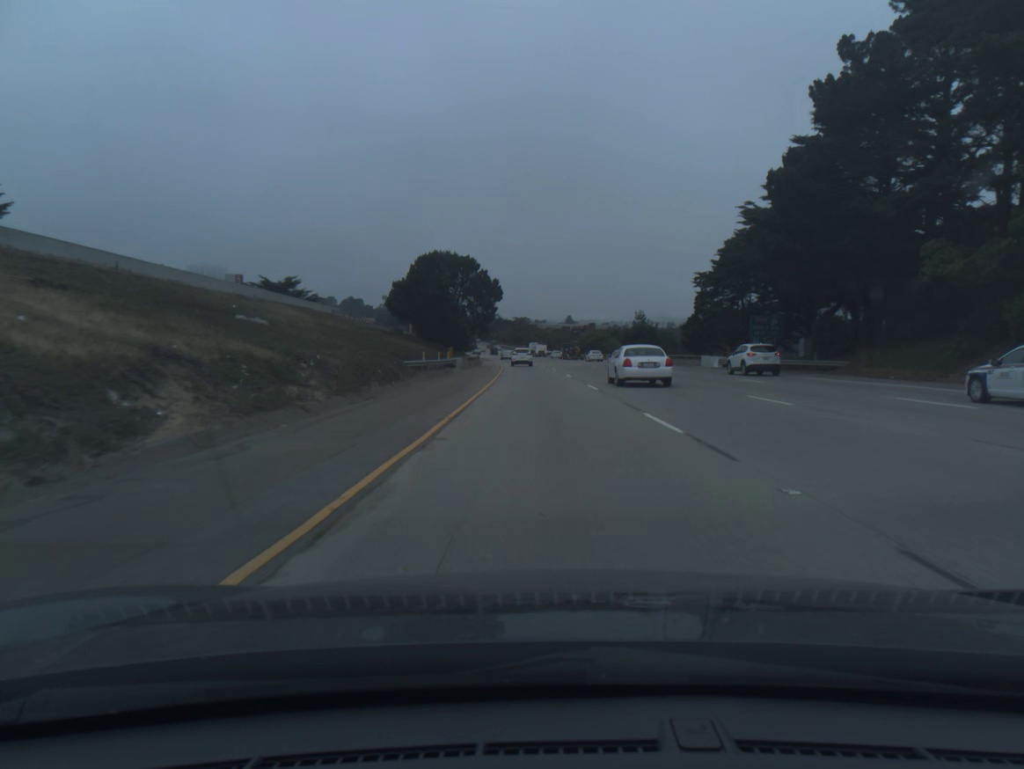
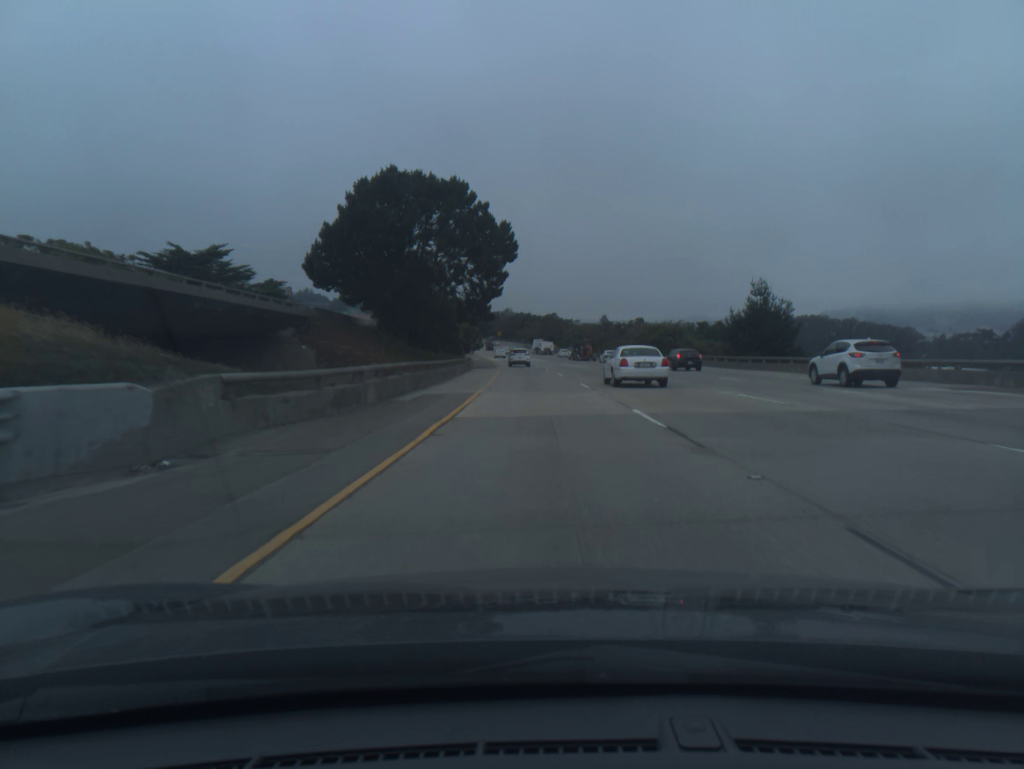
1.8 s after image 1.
(-1.2, +55.8) m; -2°
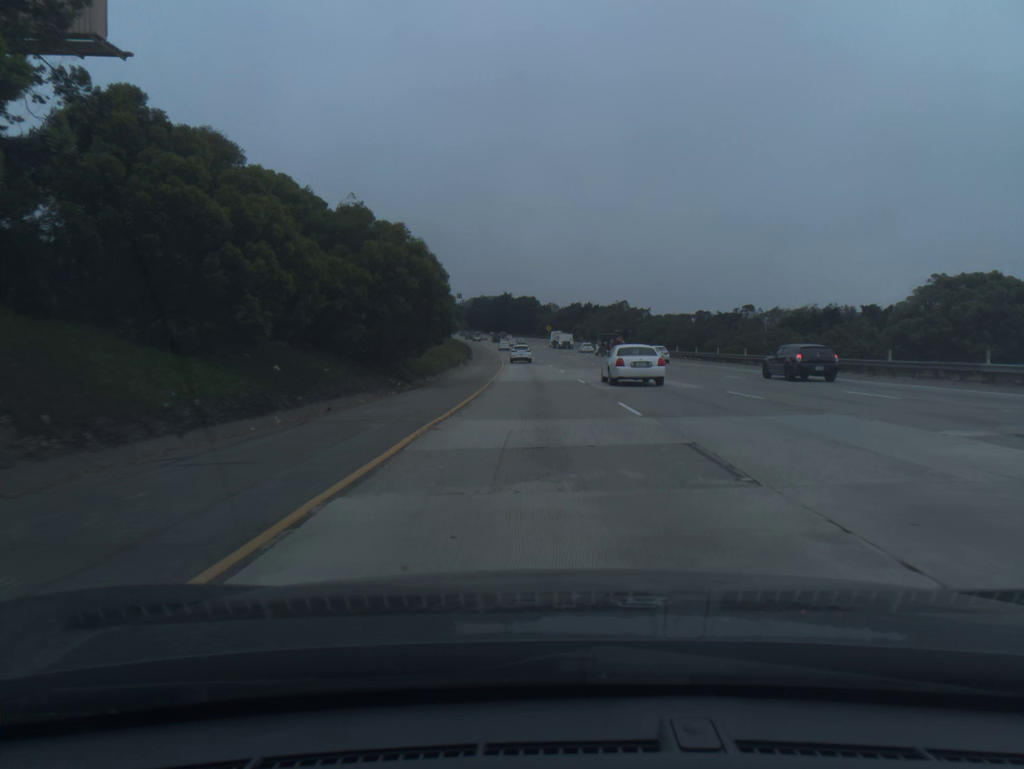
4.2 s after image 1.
(-2.3, +74.5) m; -4°
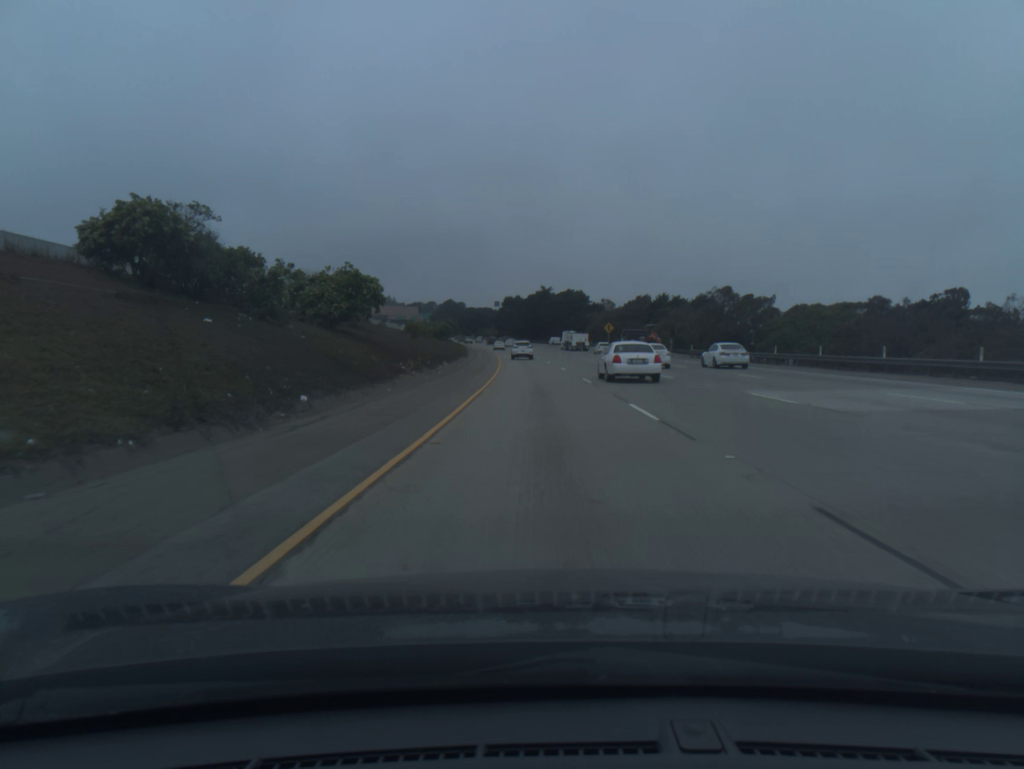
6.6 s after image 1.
(-2.2, +74.9) m; -3°
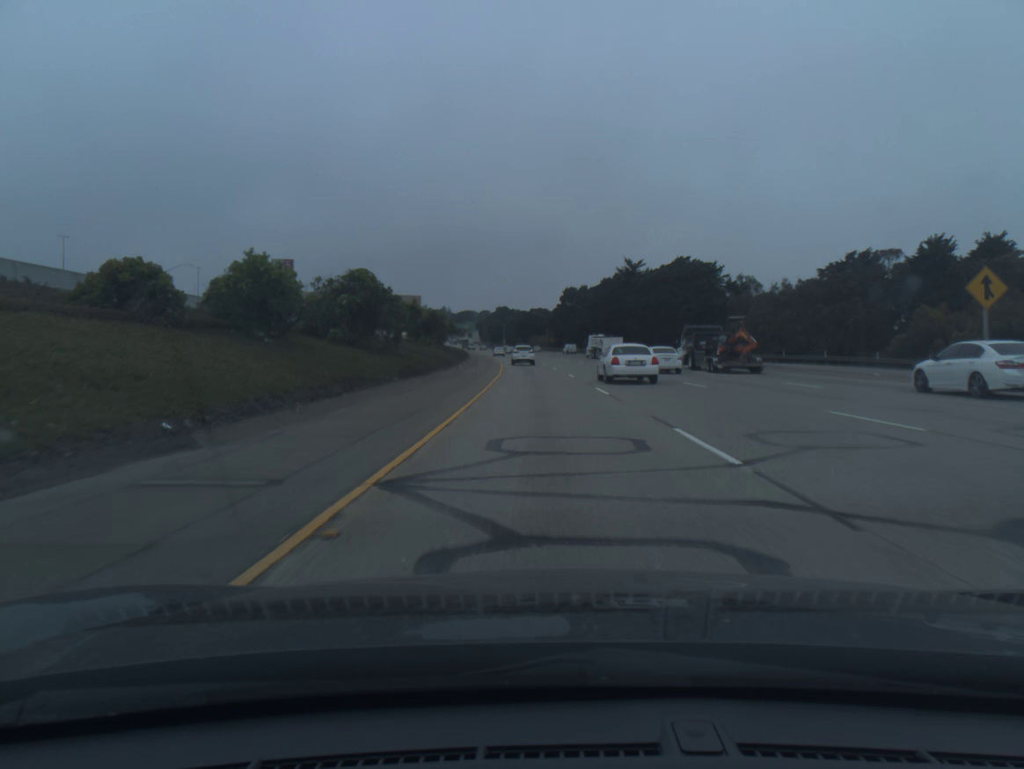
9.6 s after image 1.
(-3.7, +92.7) m; -5°
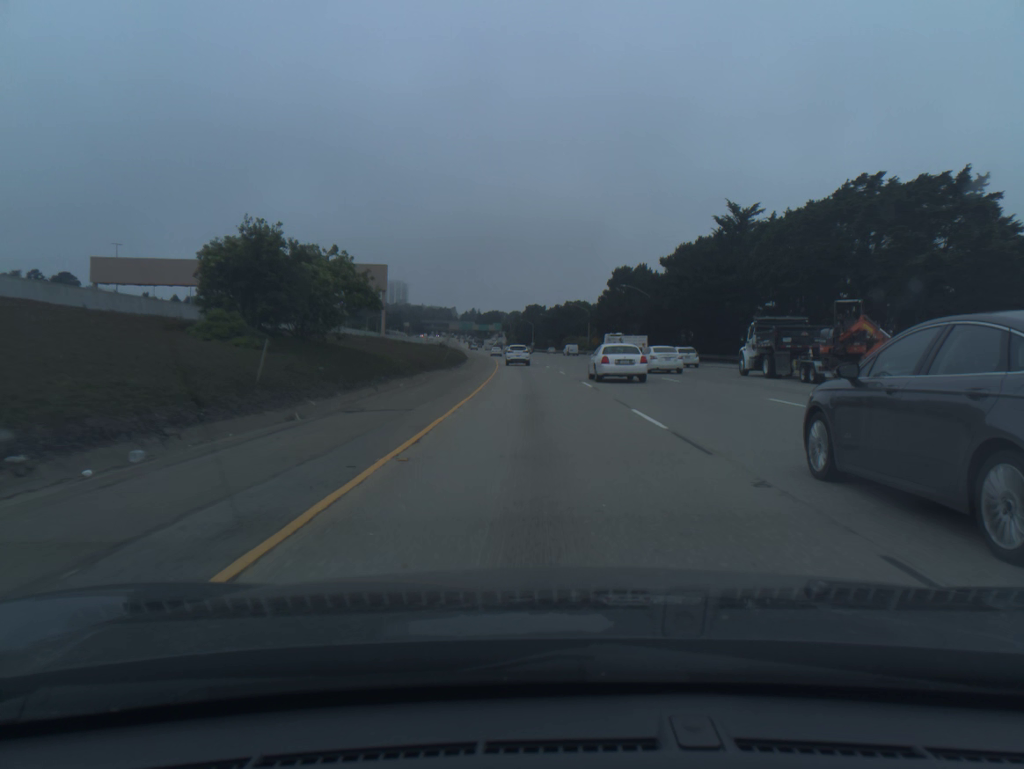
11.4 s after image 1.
(-1.0, +54.8) m; -2°
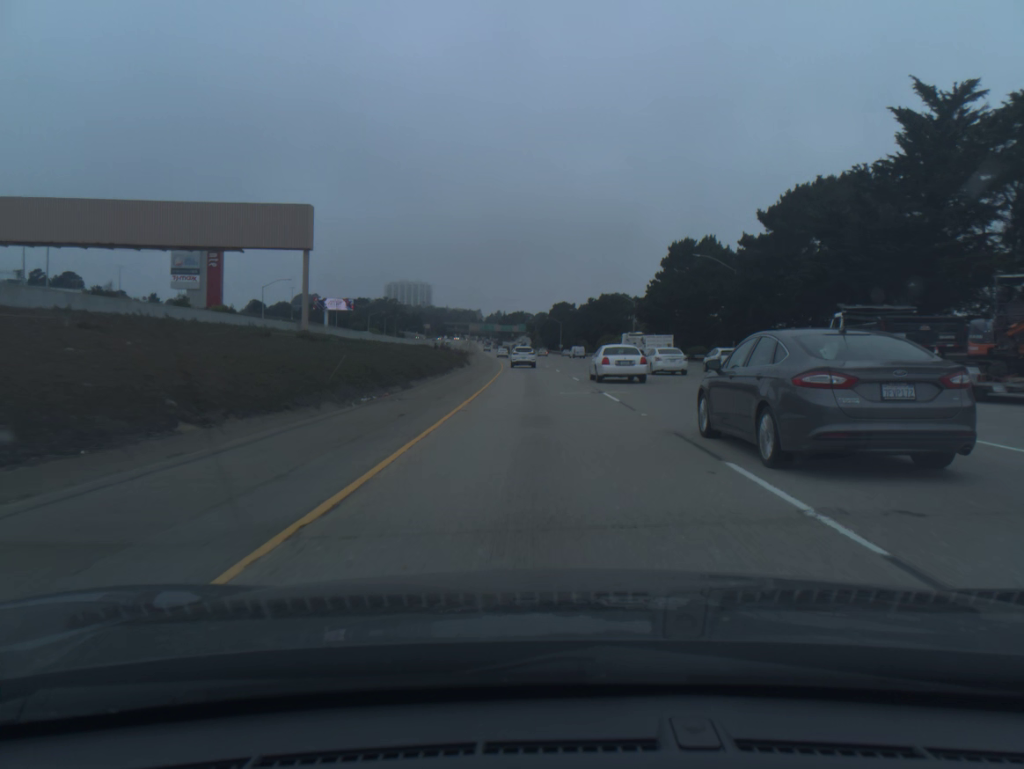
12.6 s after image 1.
(-0.6, +36.2) m; -2°
